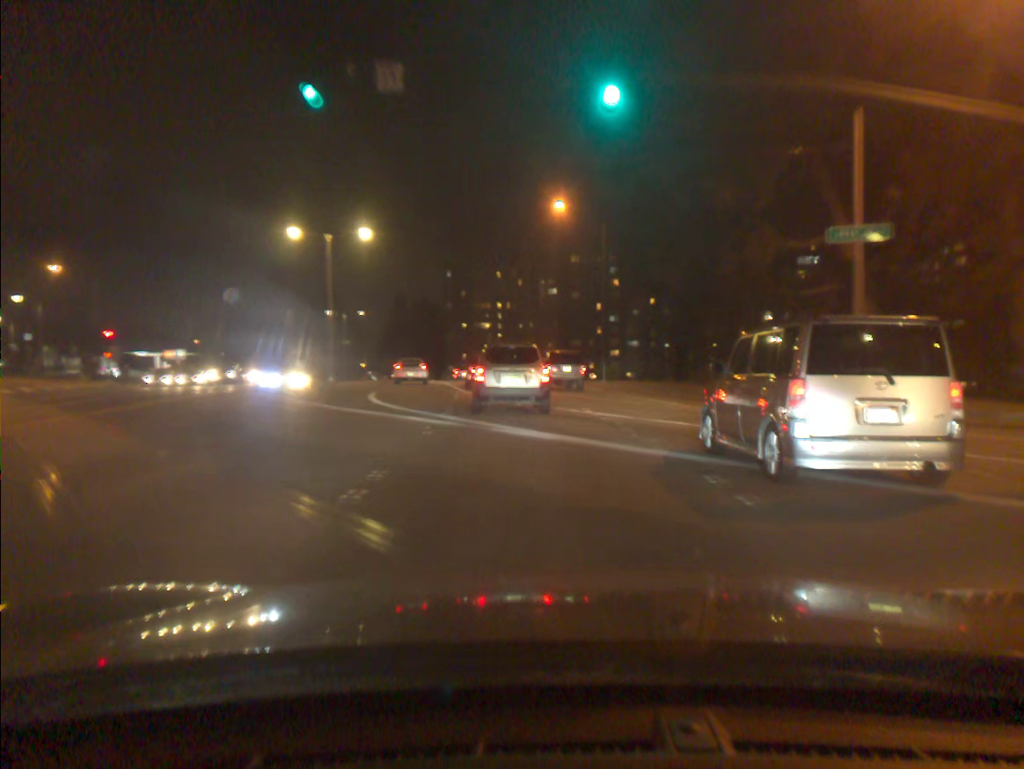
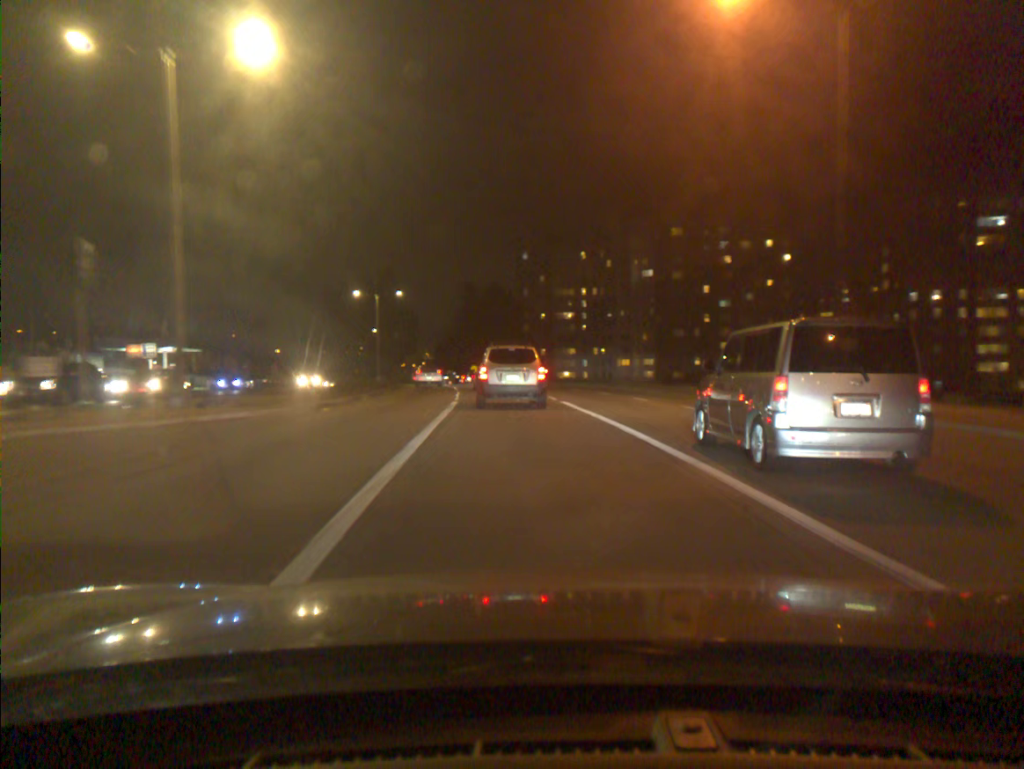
(-1.5, +29.3) m; -6°
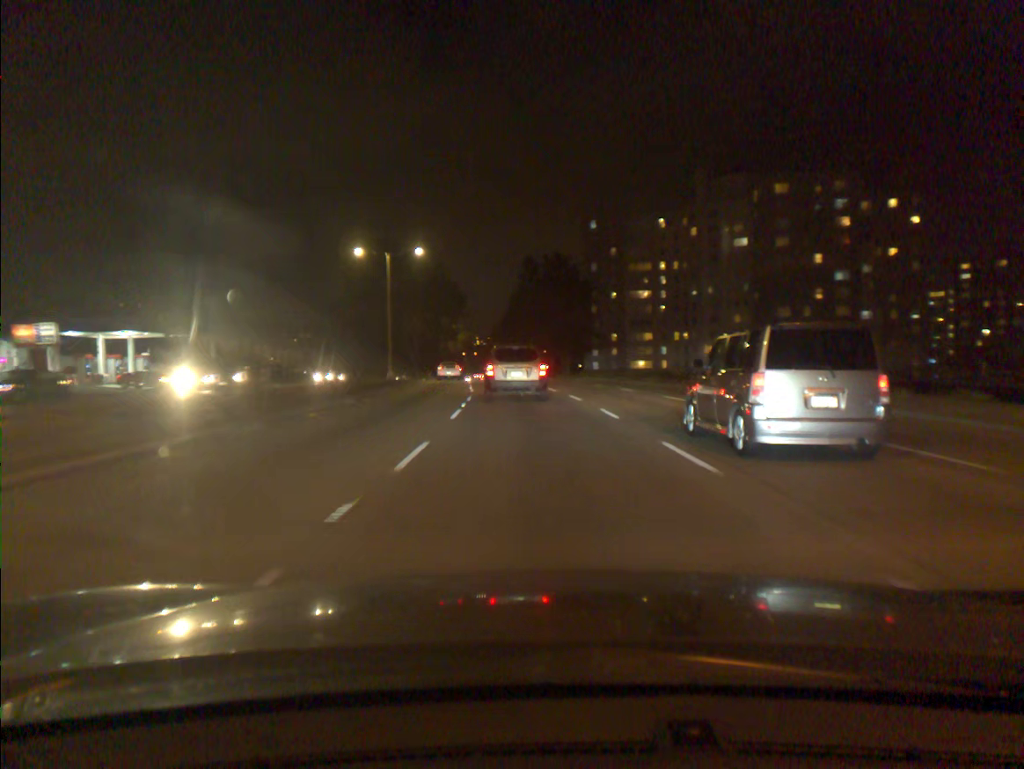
(-1.1, +24.9) m; -5°
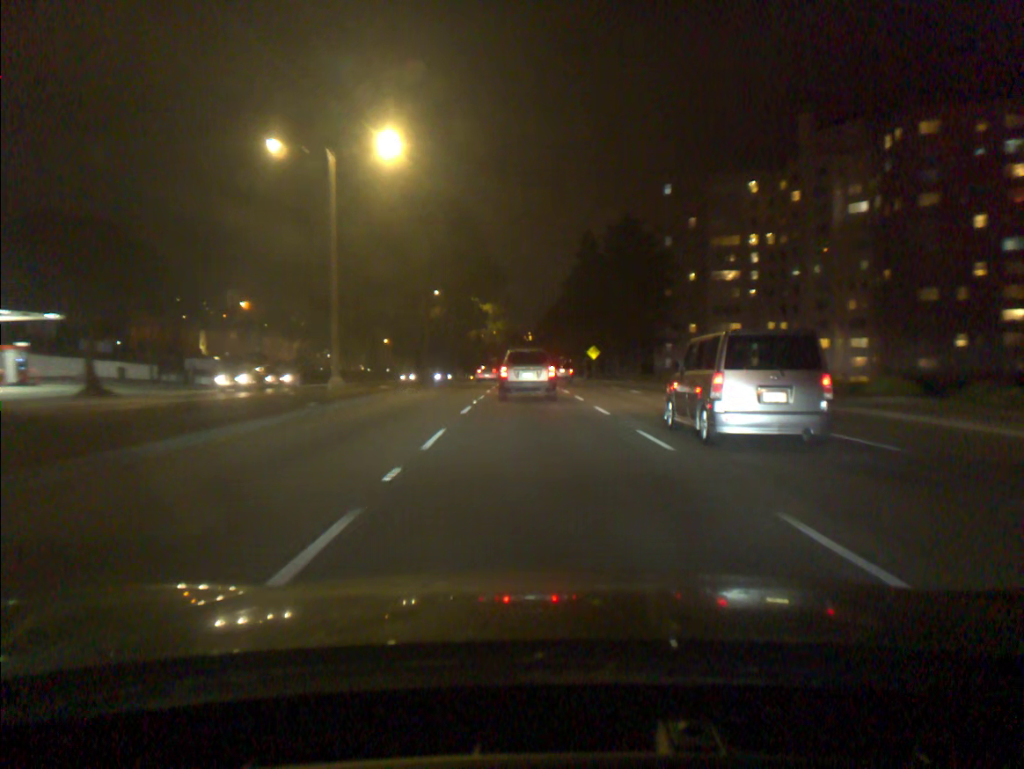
(-0.9, +27.5) m; -4°
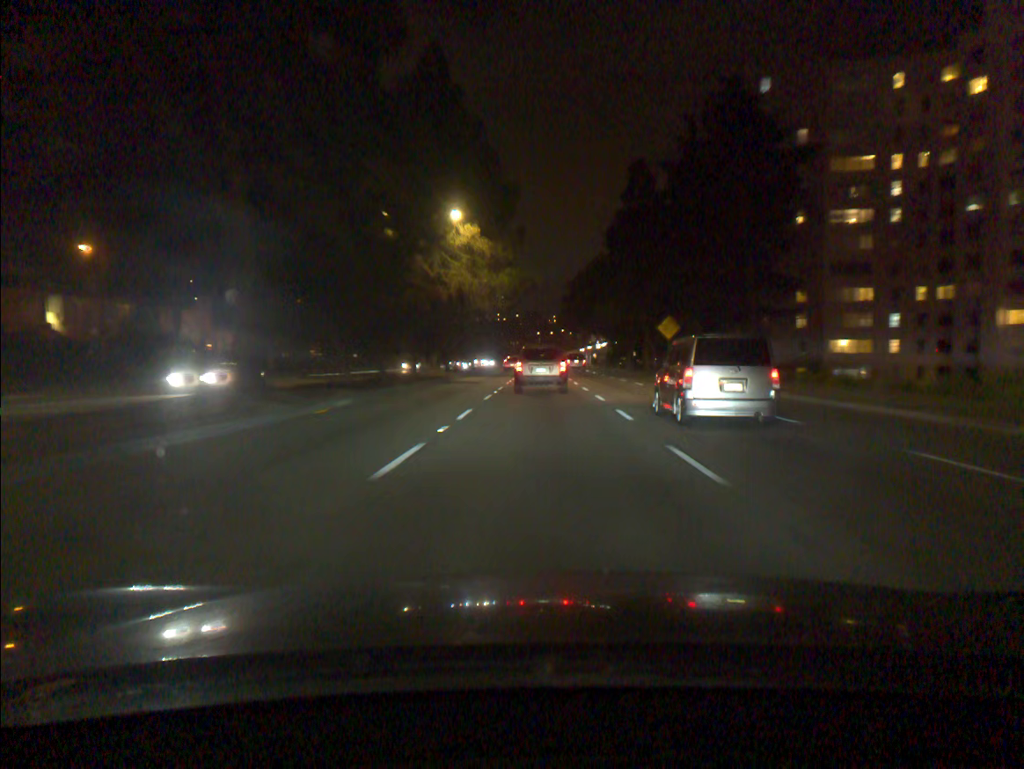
(-0.6, +39.9) m; -2°
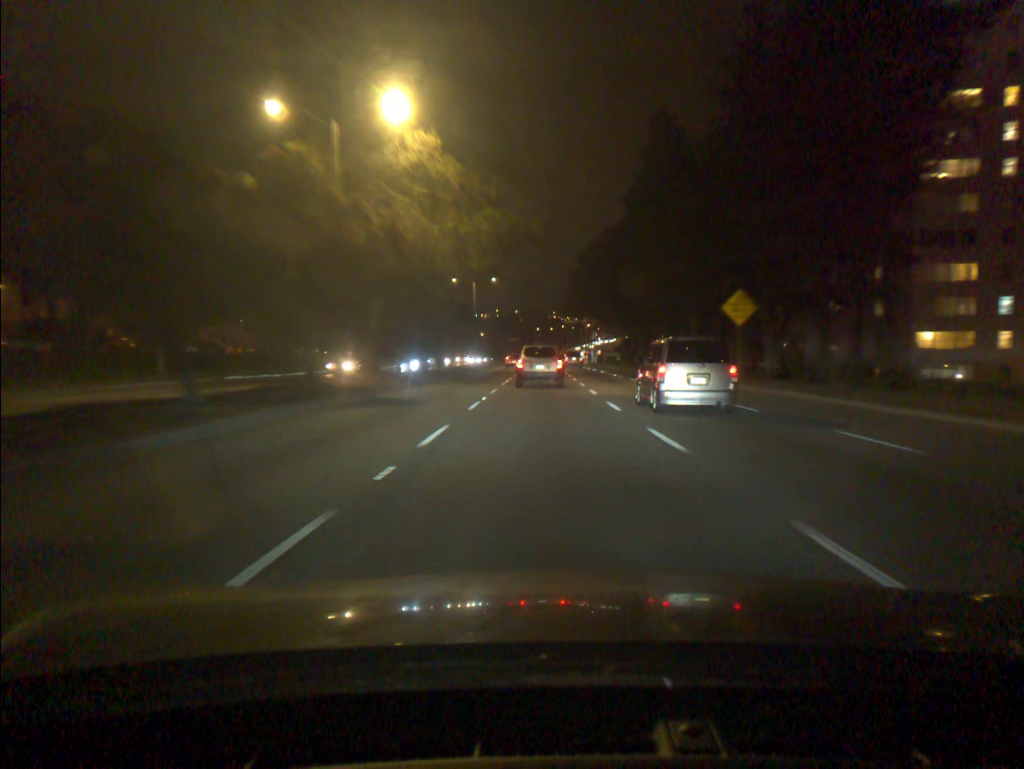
(0.0, +19.9) m; 0°
